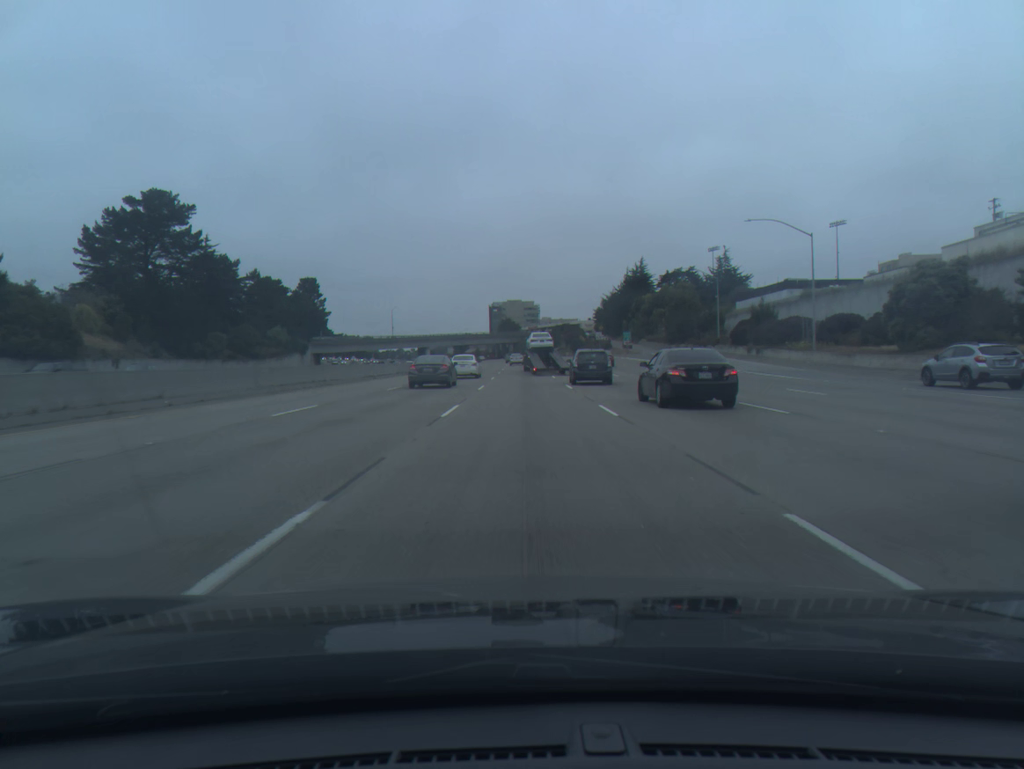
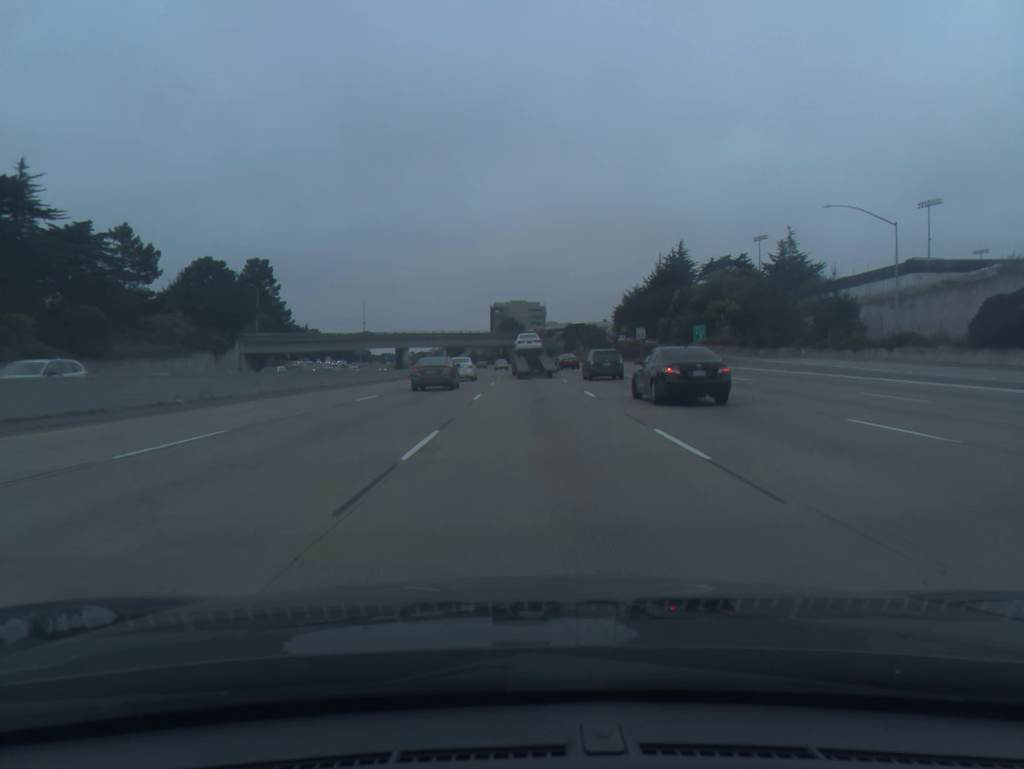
(-0.2, +49.9) m; 0°
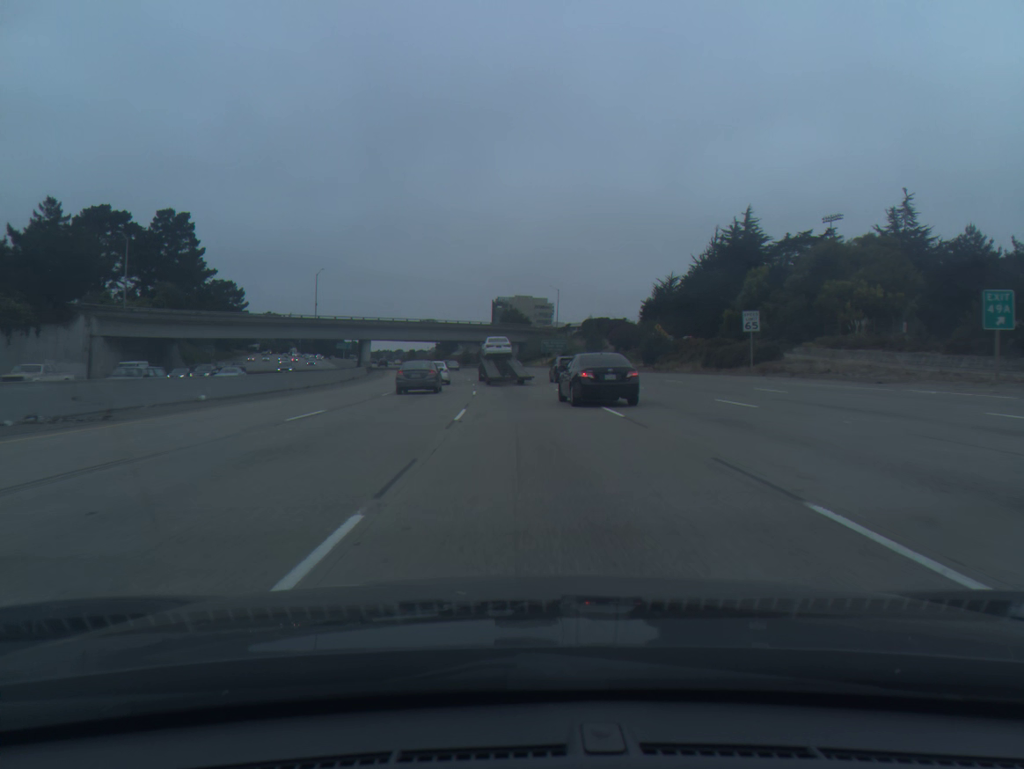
(-0.1, +49.4) m; 0°
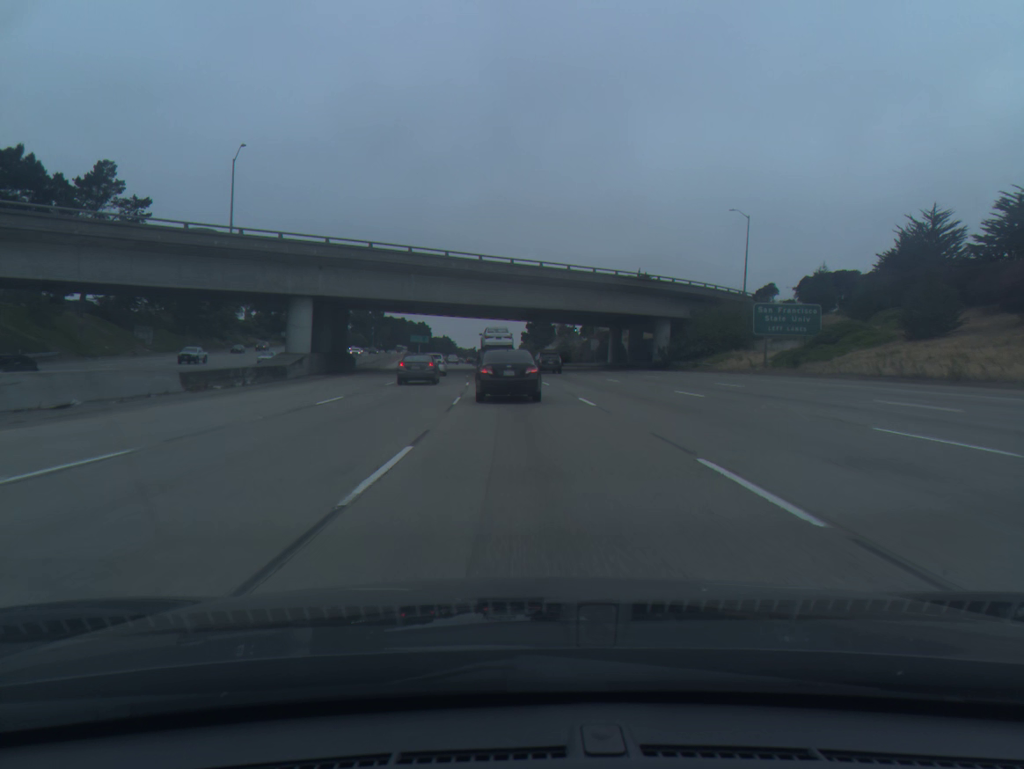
(-4.3, +82.1) m; -7°
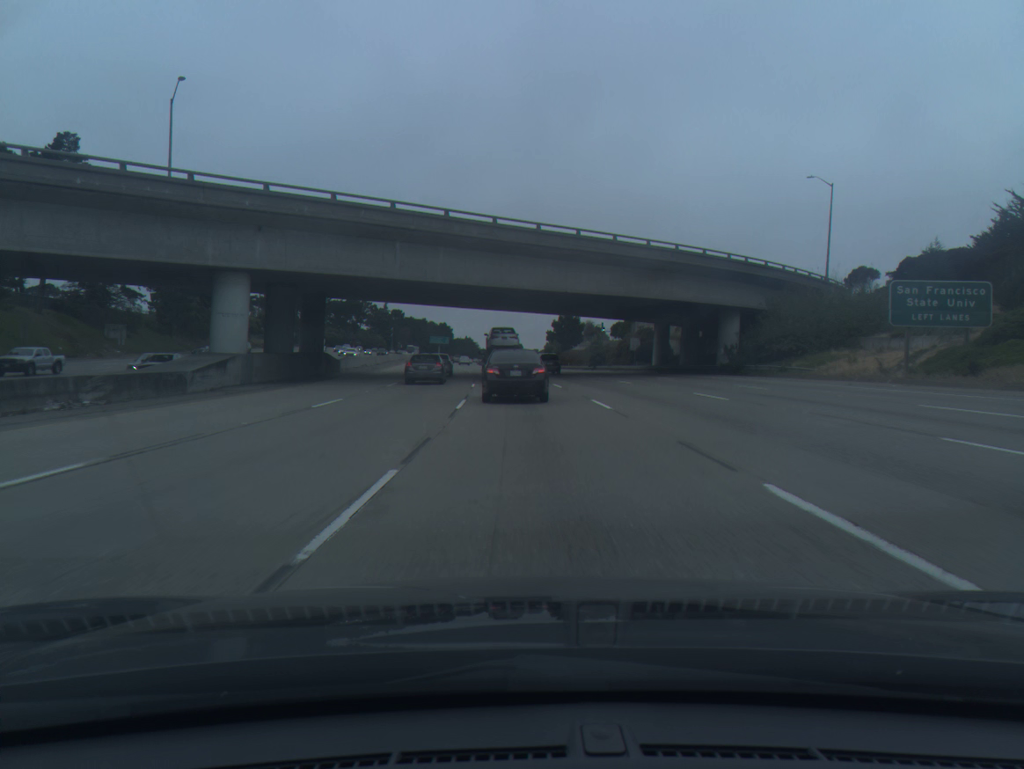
(-0.3, +16.2) m; -2°
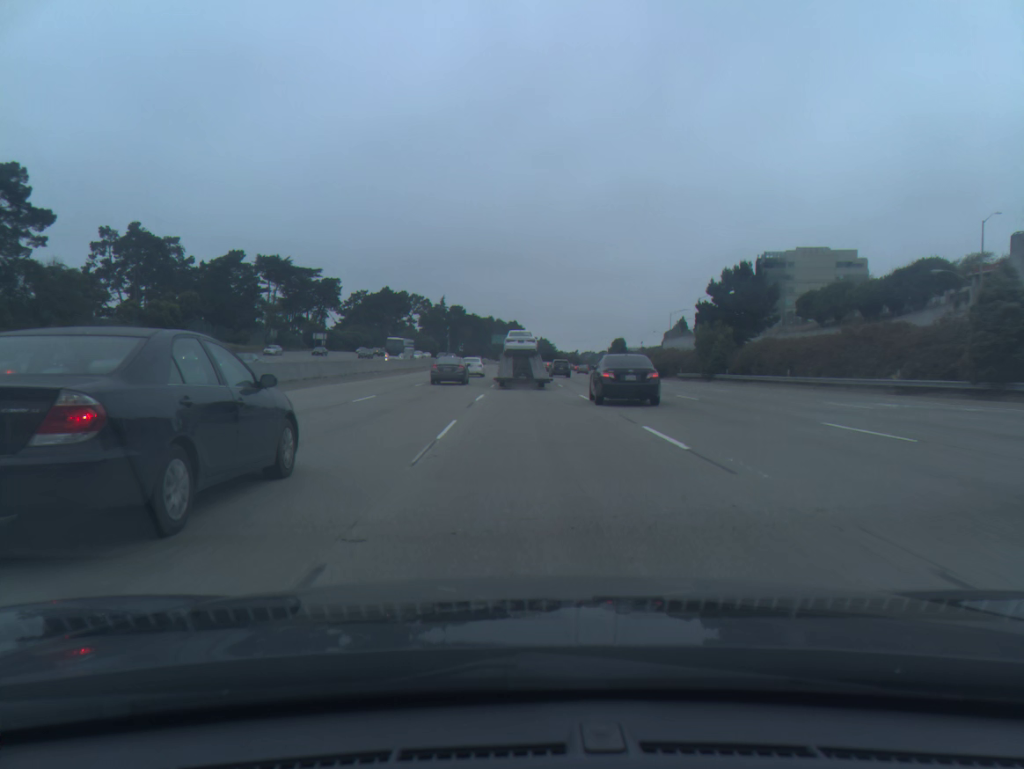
(-4.1, +78.6) m; -6°
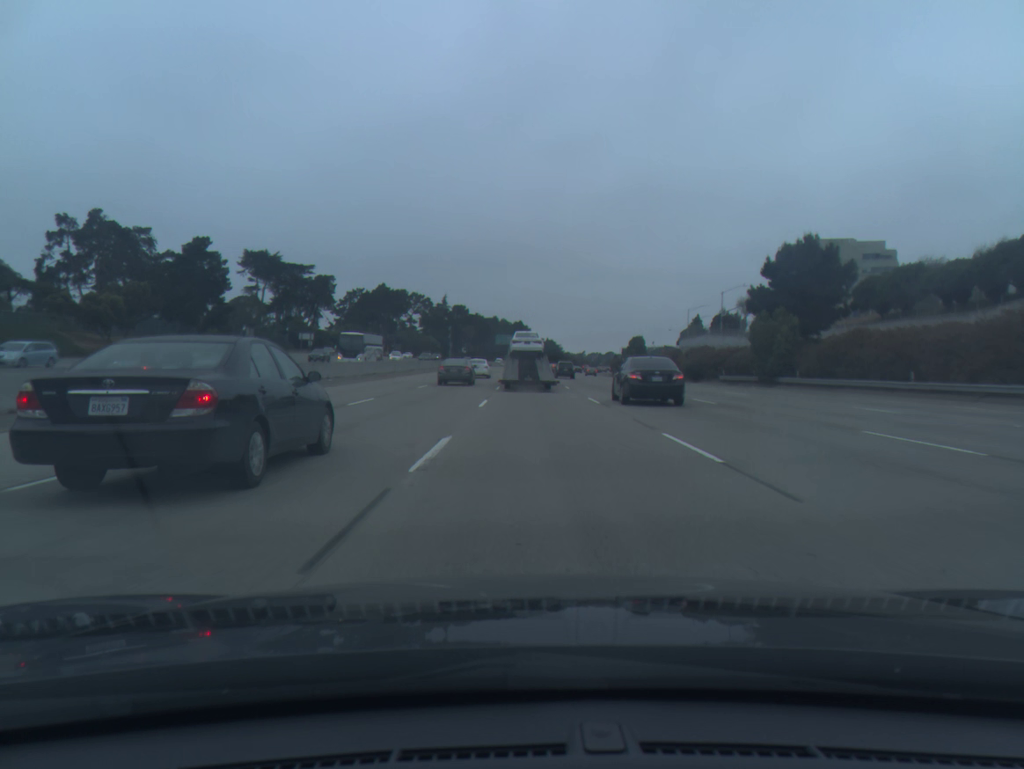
(-0.1, +15.8) m; 0°
